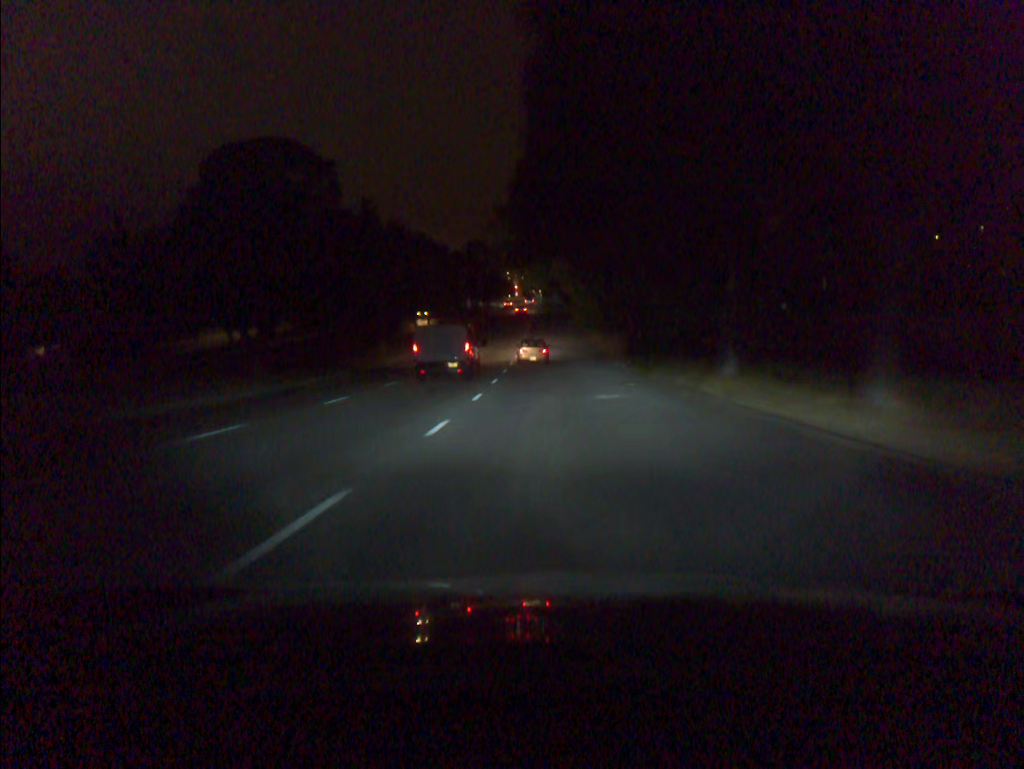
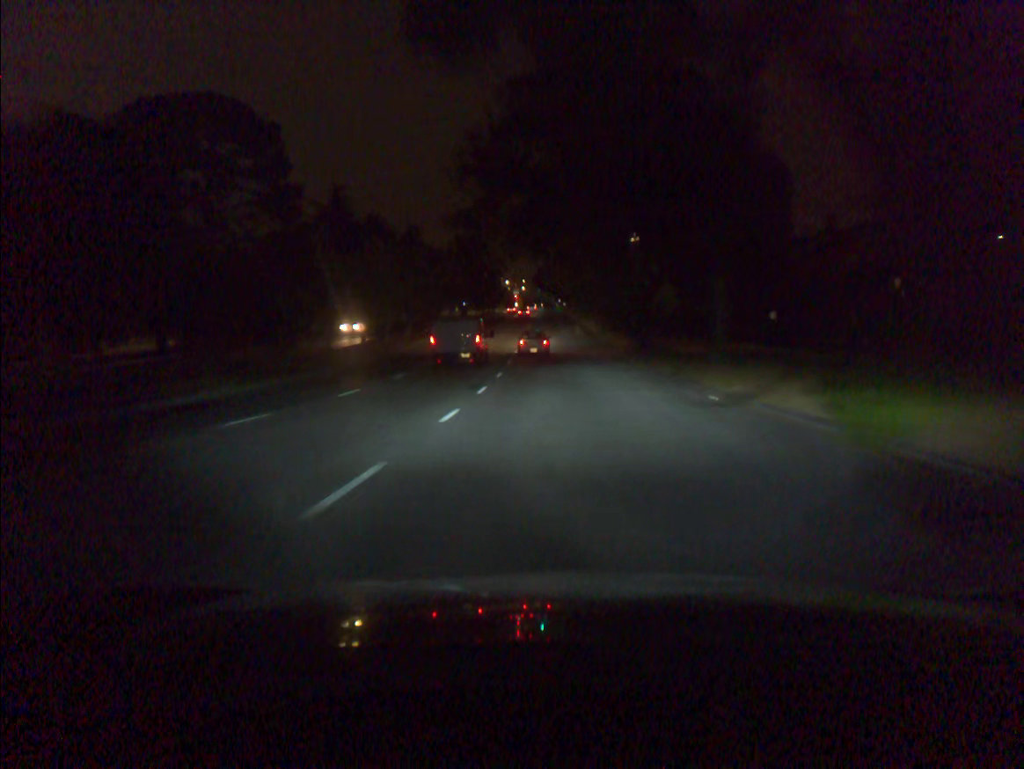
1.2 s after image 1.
(0.0, +20.8) m; 0°
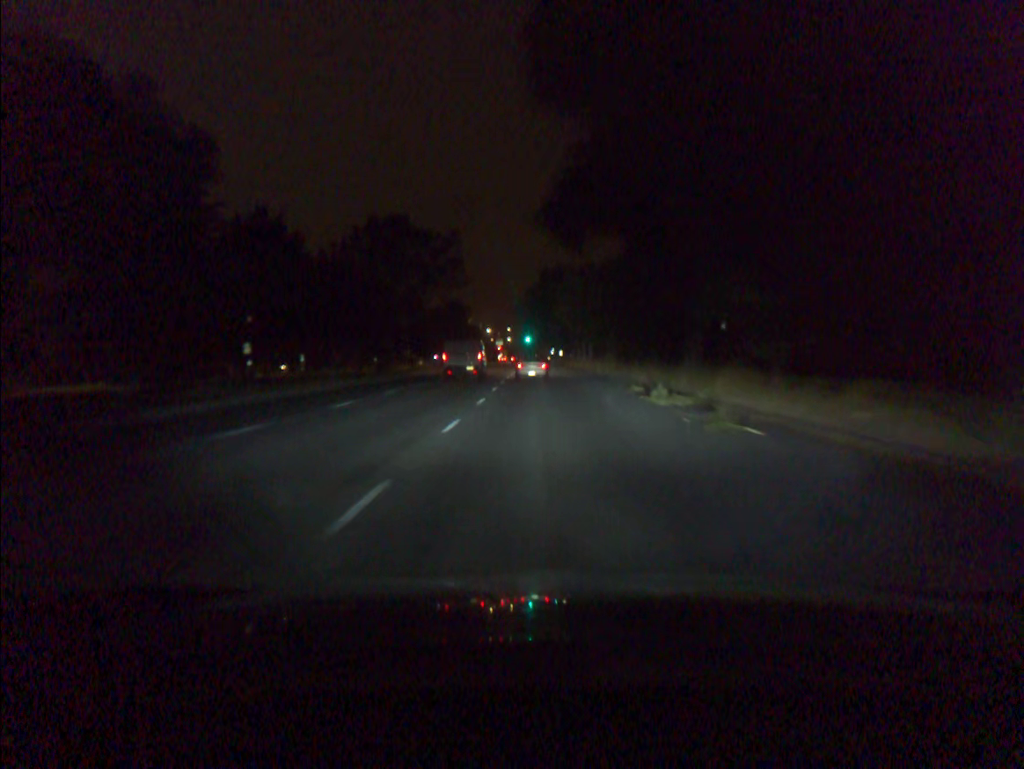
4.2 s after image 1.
(+0.2, +50.8) m; +1°
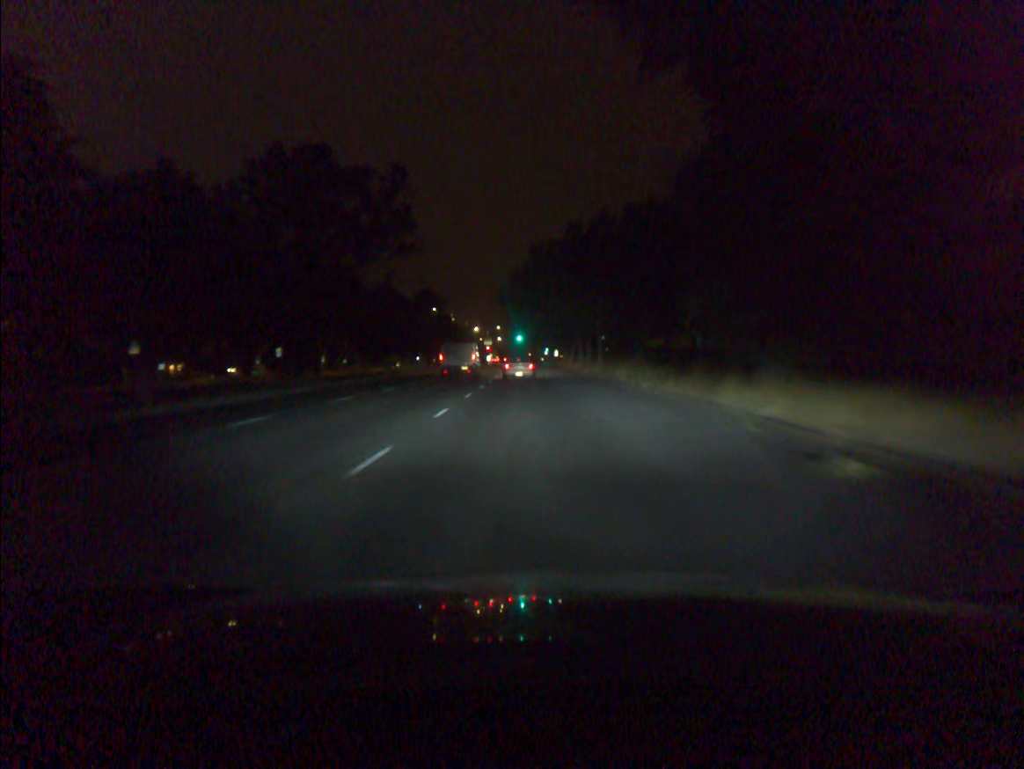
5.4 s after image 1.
(+0.1, +19.4) m; 0°
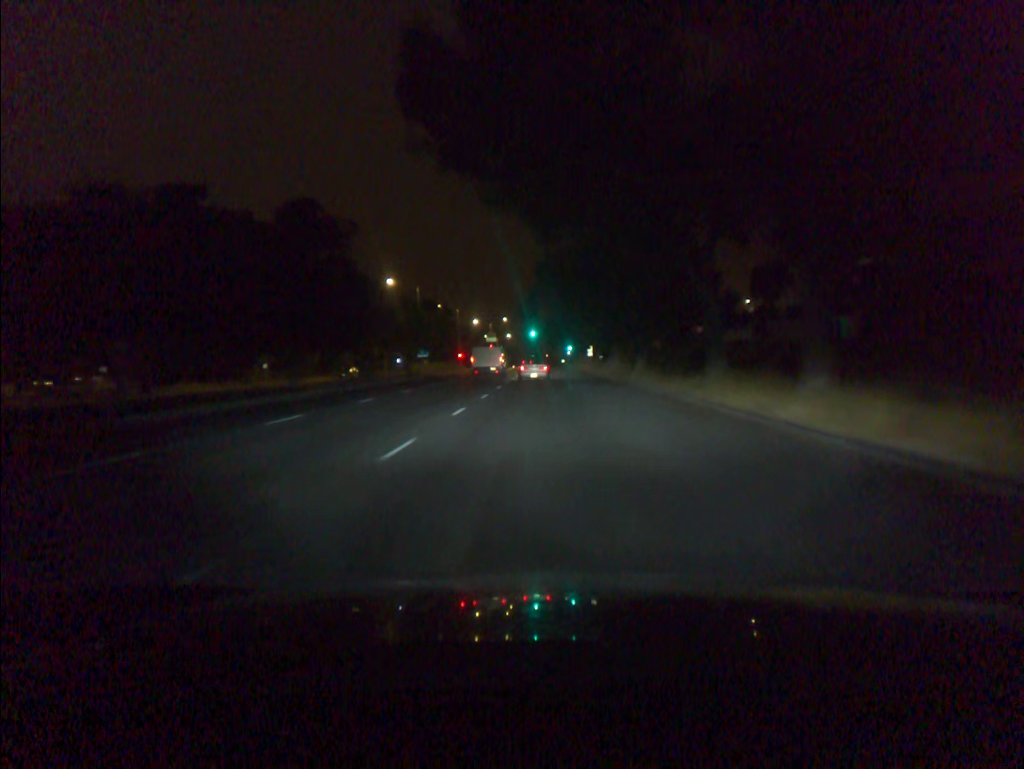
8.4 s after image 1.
(-0.6, +49.0) m; -1°
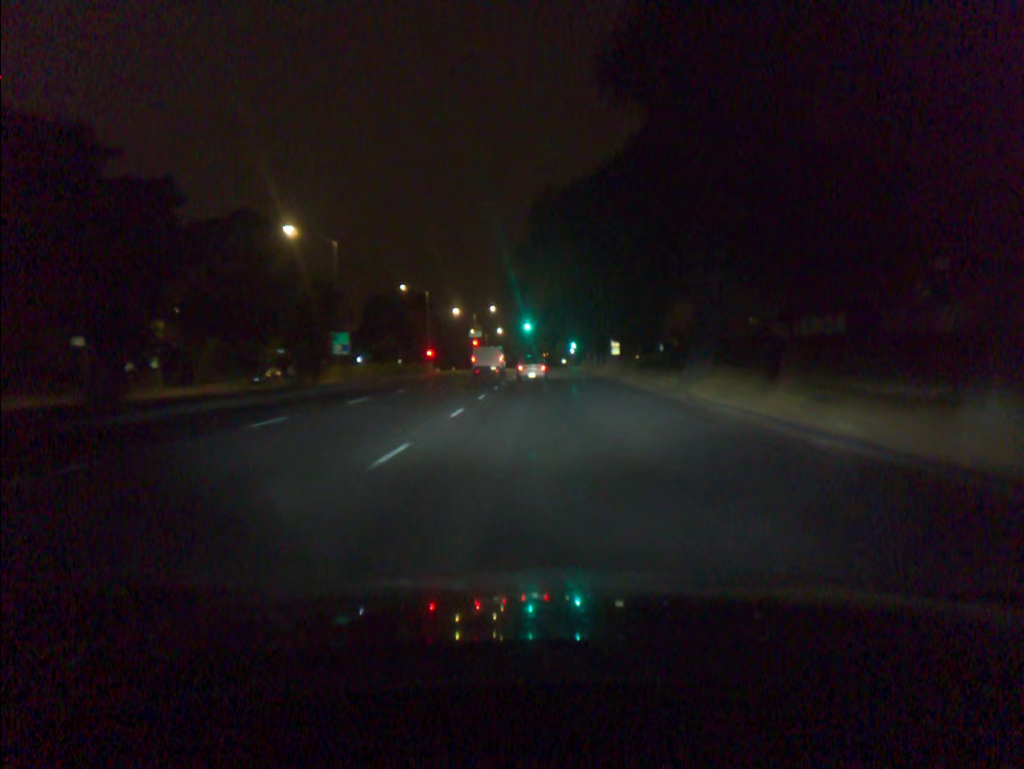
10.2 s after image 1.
(0.0, +29.9) m; 0°
